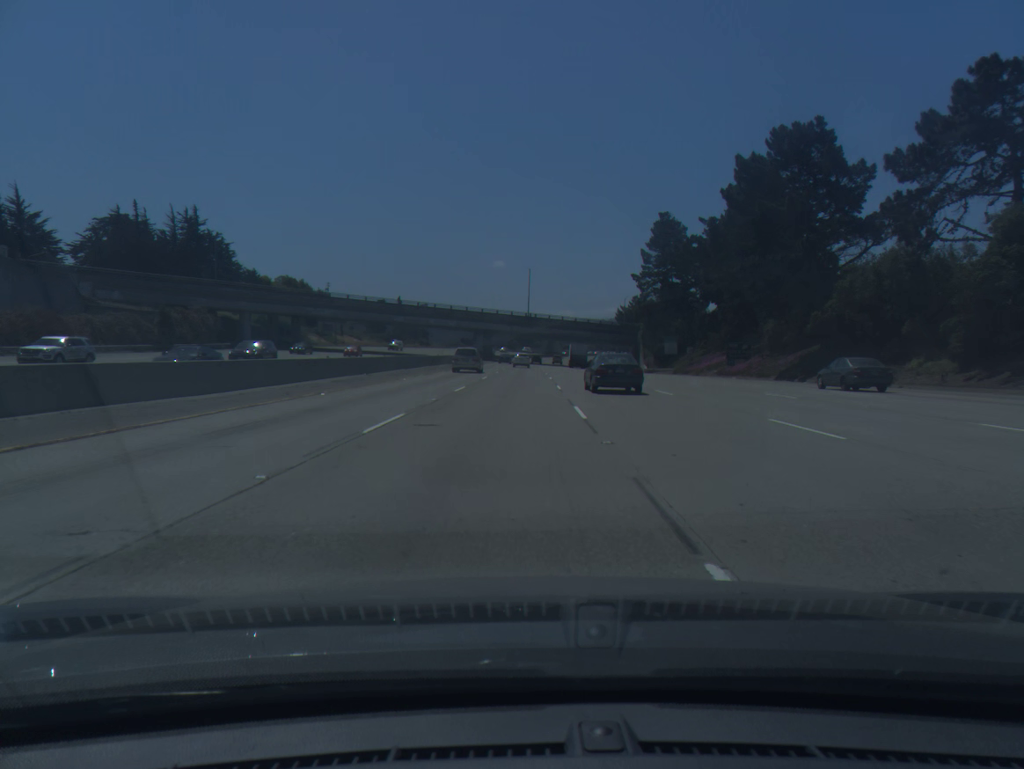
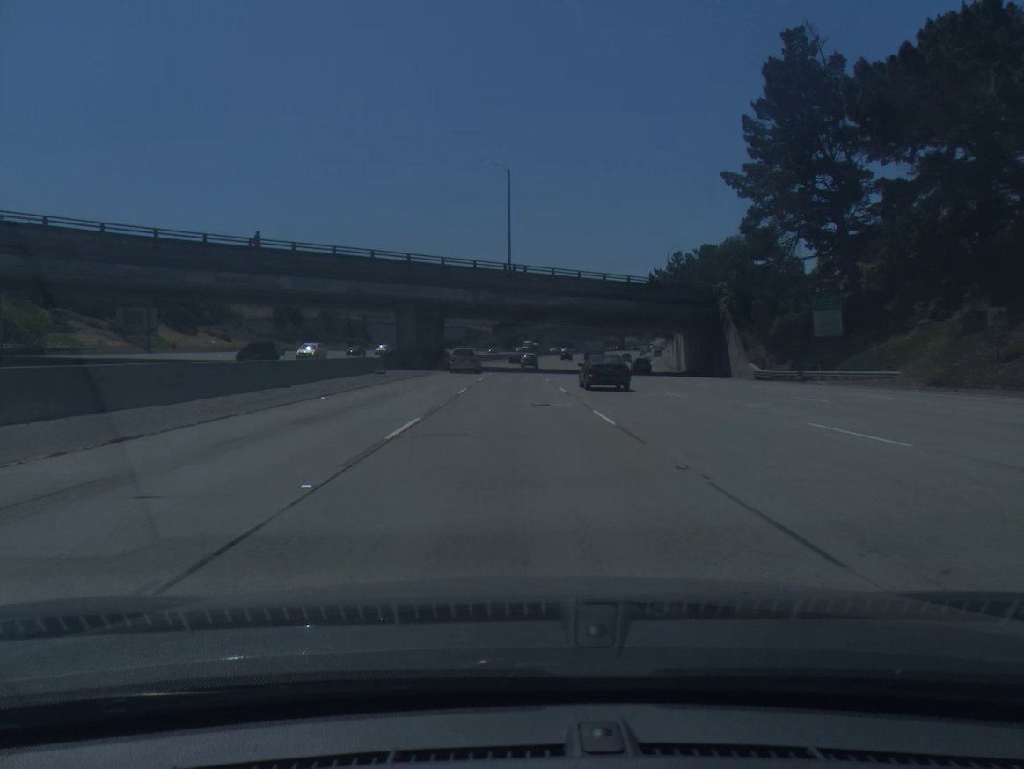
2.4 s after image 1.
(+0.7, +73.9) m; +1°
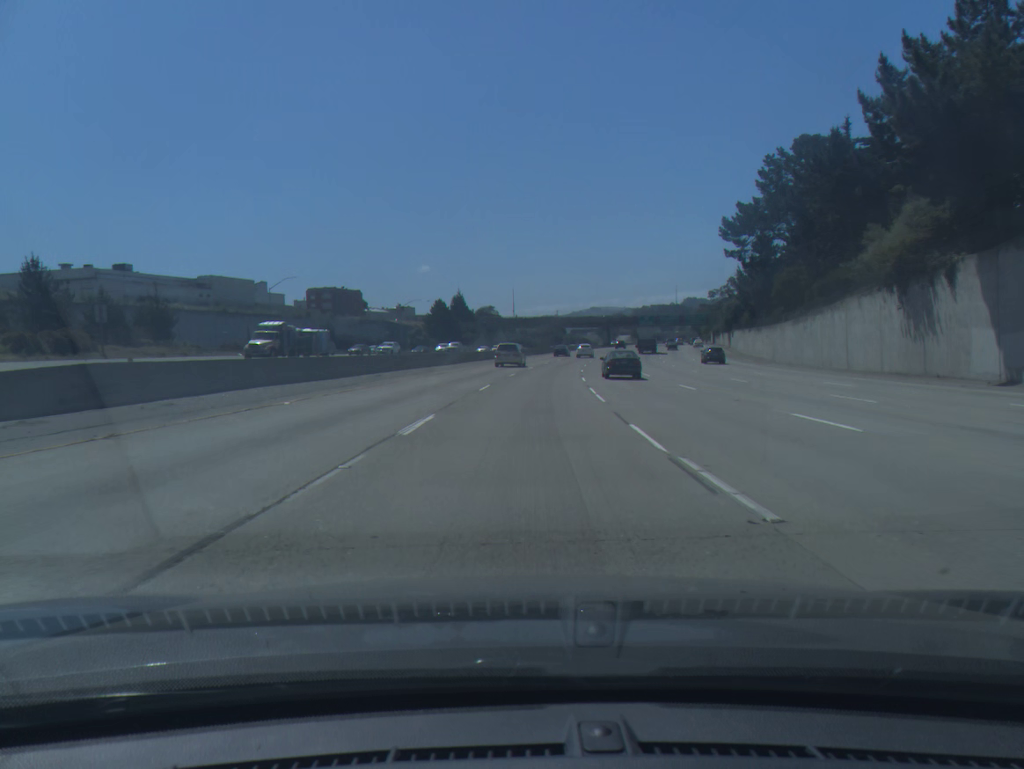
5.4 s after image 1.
(+1.3, +91.9) m; +4°
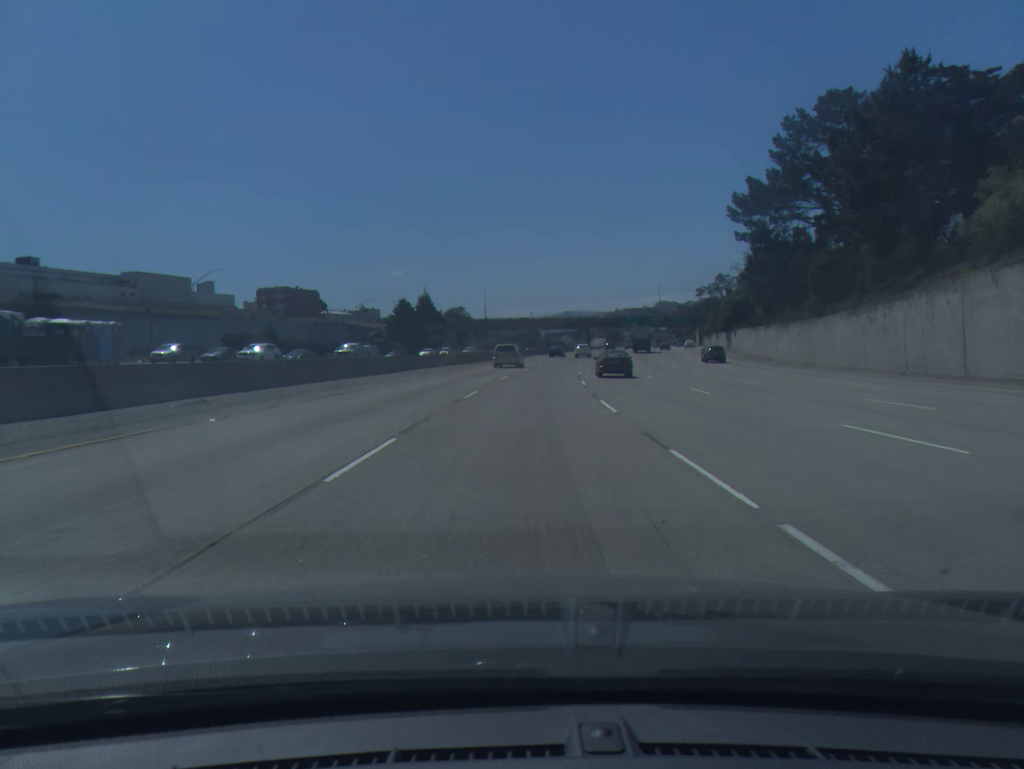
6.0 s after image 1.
(+0.3, +18.3) m; +2°
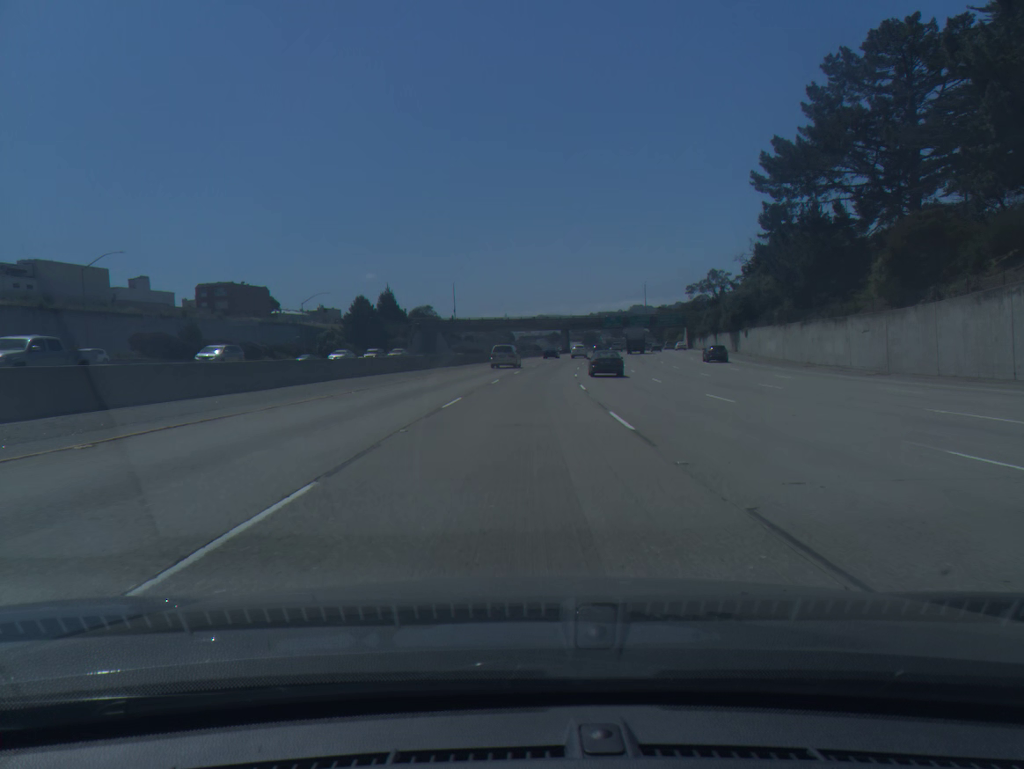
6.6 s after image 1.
(+0.3, +18.3) m; +2°
